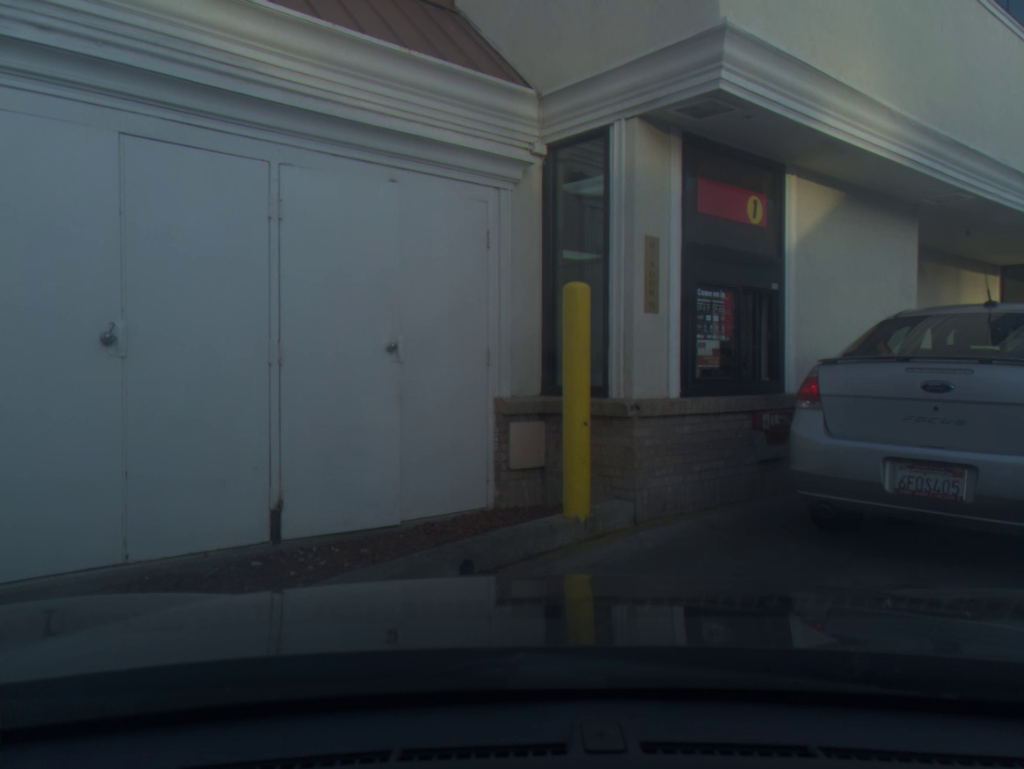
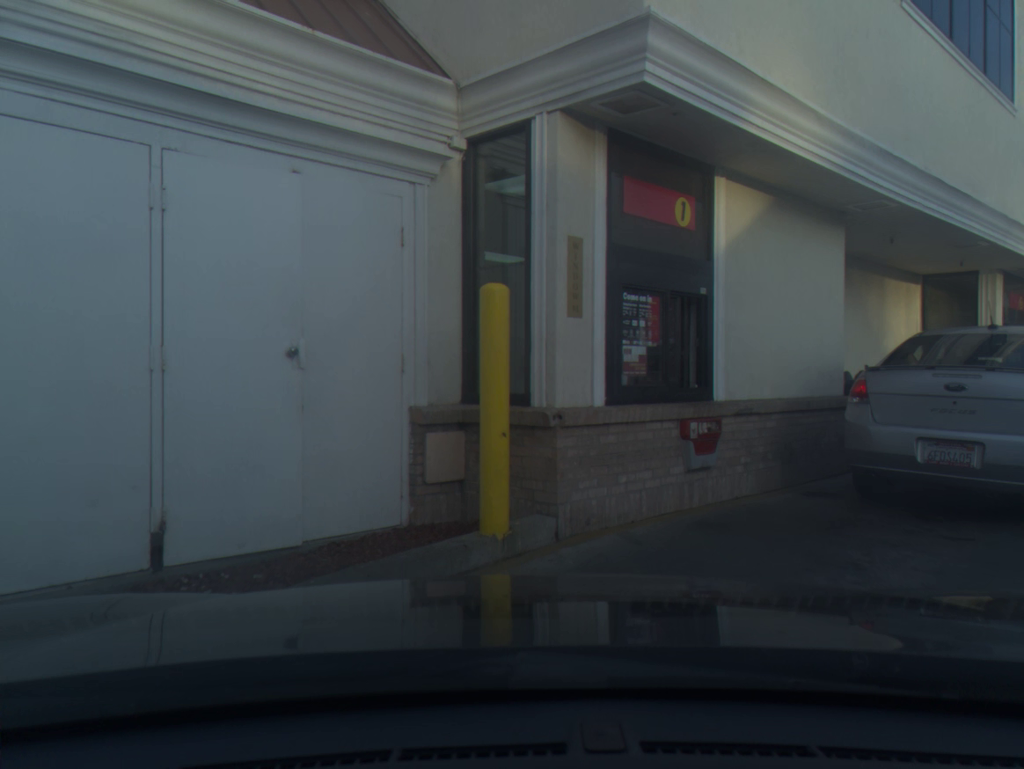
(+0.1, +0.2) m; +3°
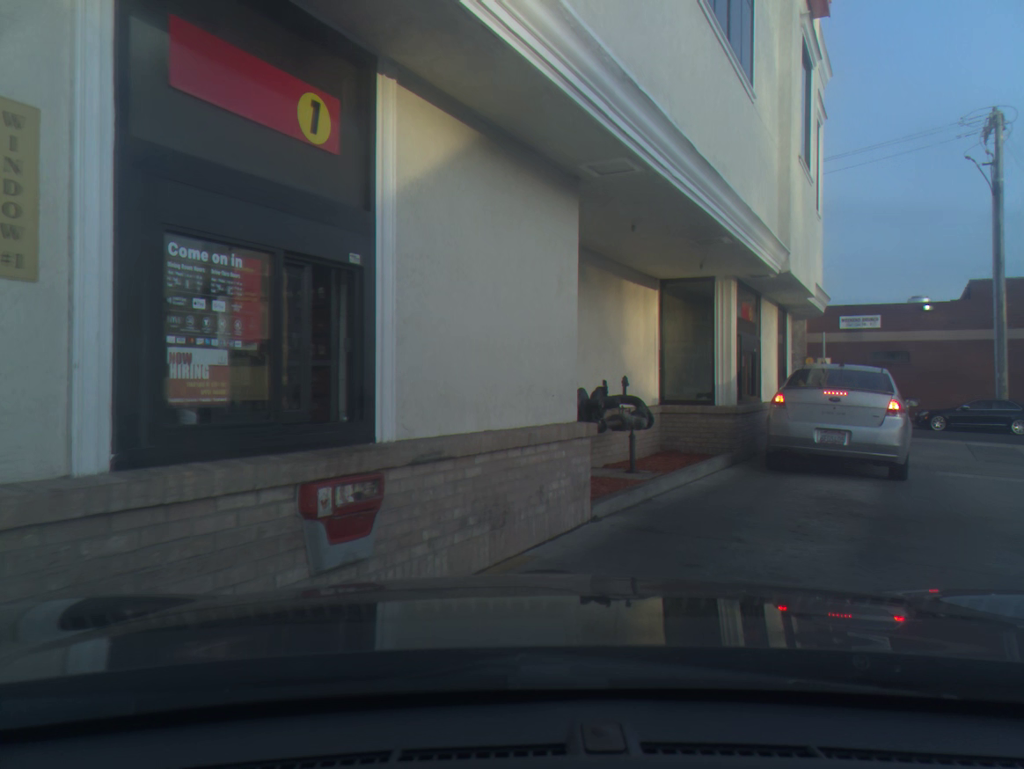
(+0.5, +2.3) m; +13°
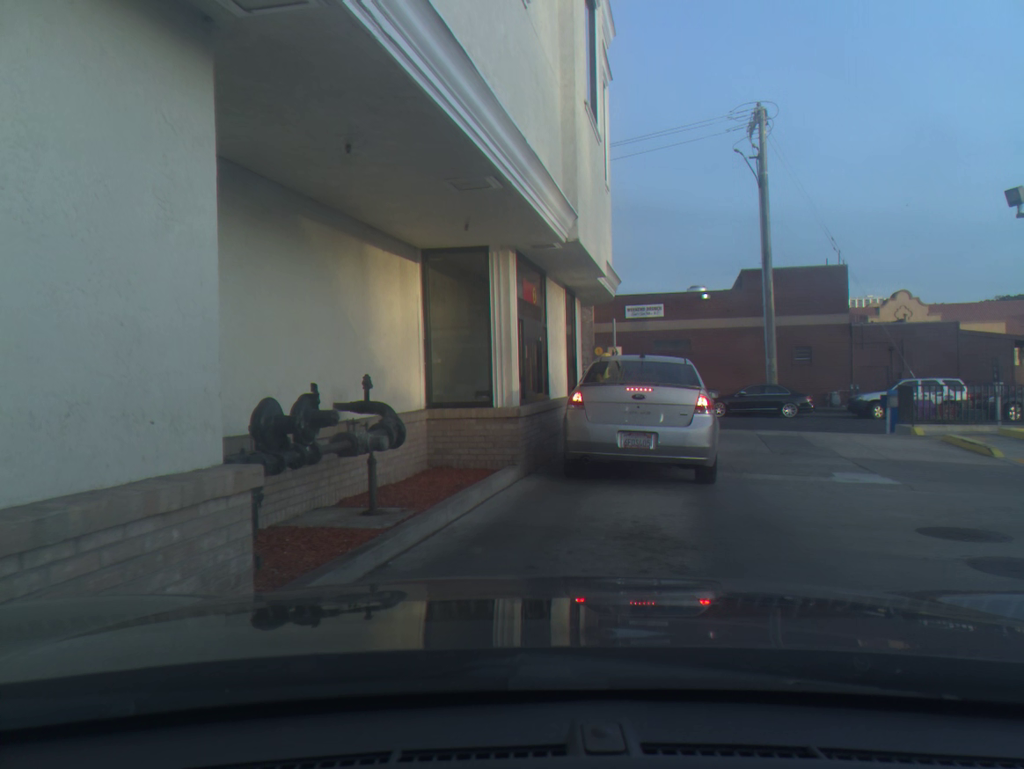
(+0.6, +2.4) m; +14°
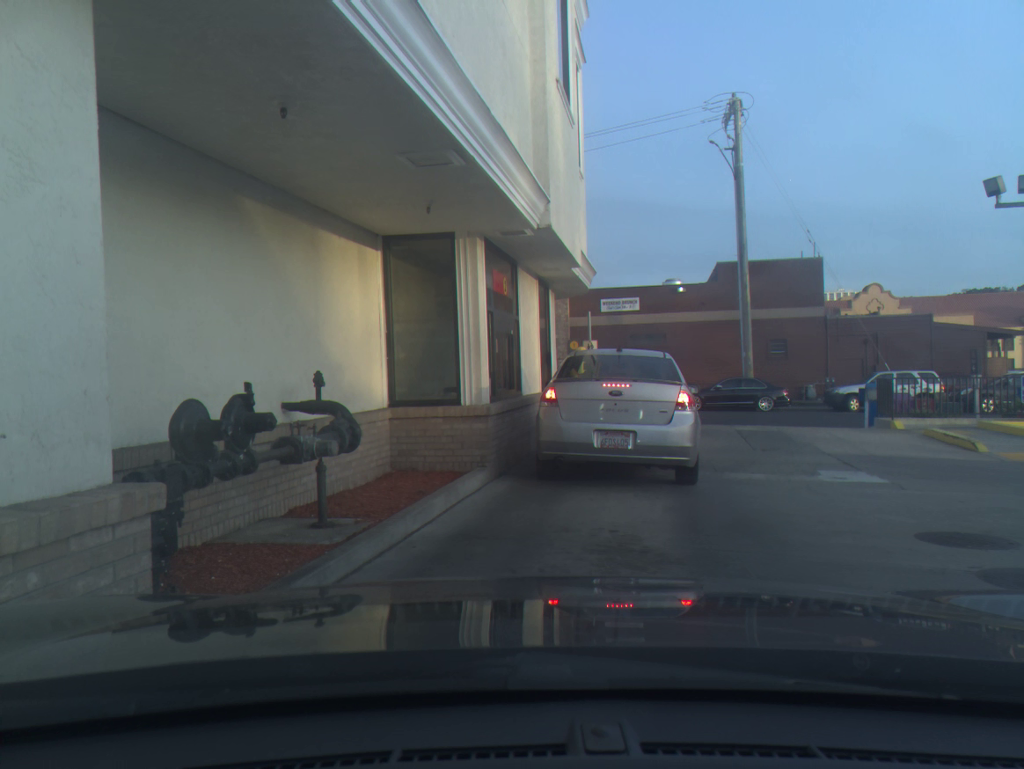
(0.0, +0.5) m; +2°
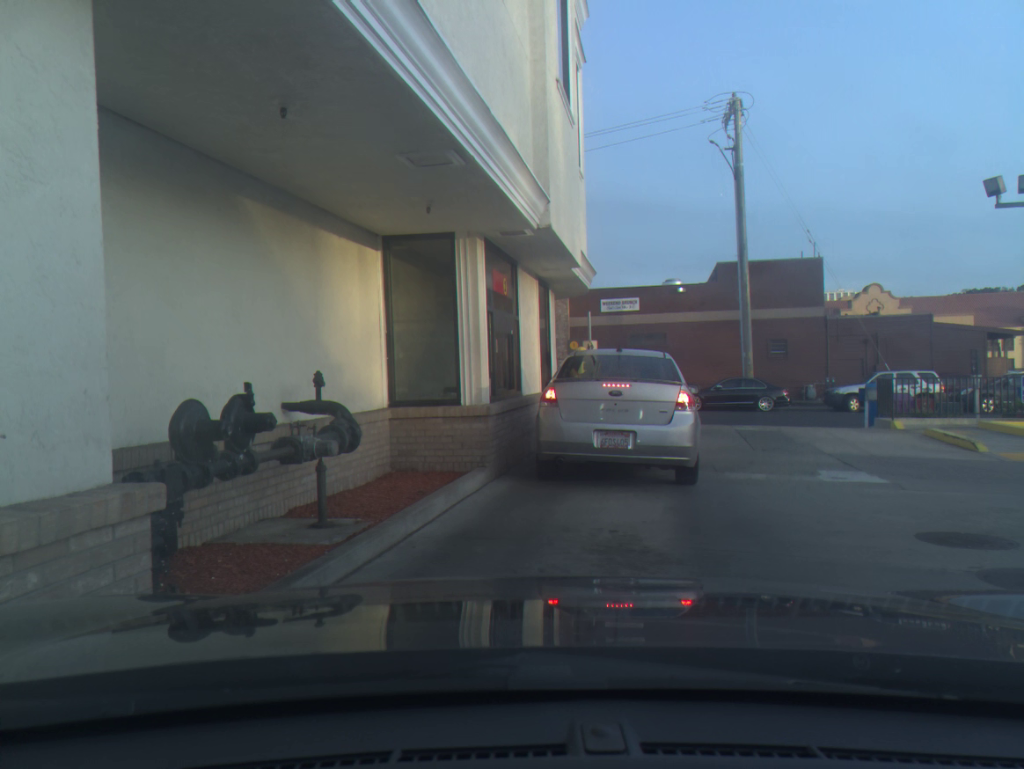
(0.0, 0.0) m; 0°
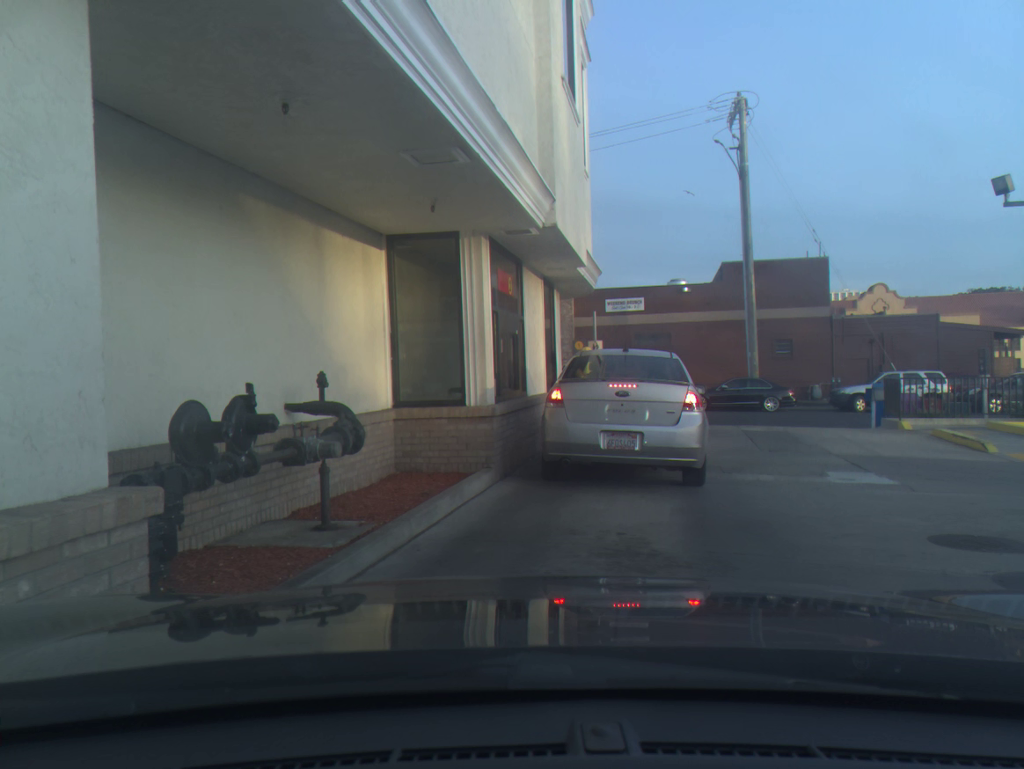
(0.0, +0.1) m; 0°
